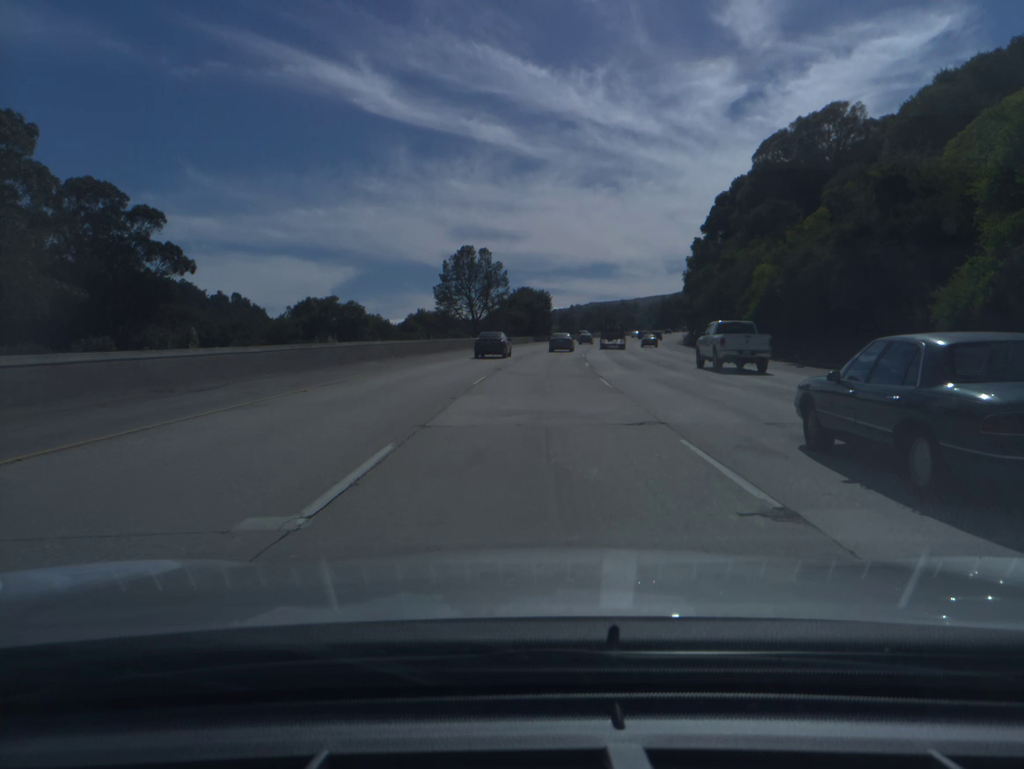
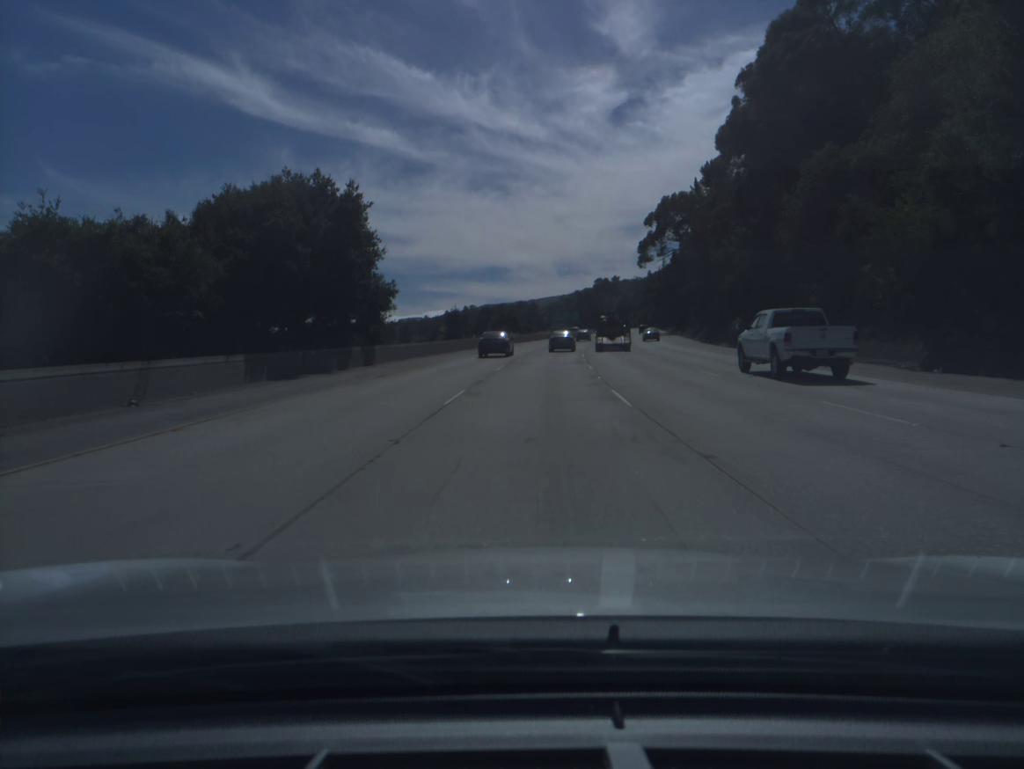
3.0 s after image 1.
(+6.3, +93.0) m; +8°
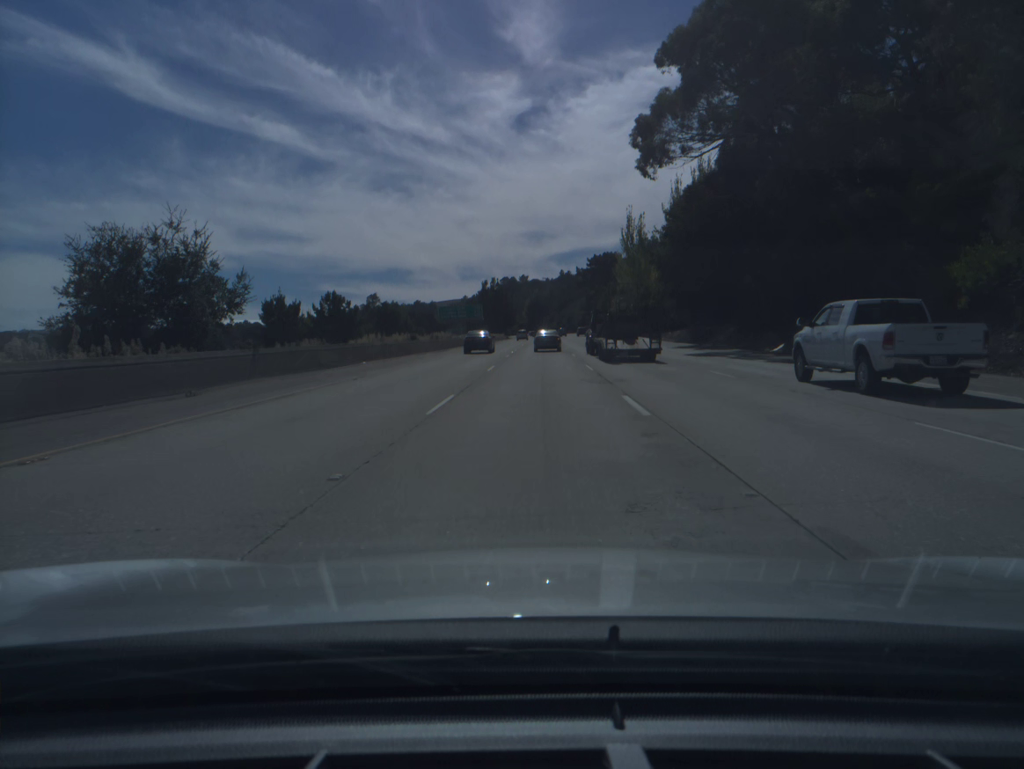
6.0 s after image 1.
(+5.7, +89.9) m; +7°
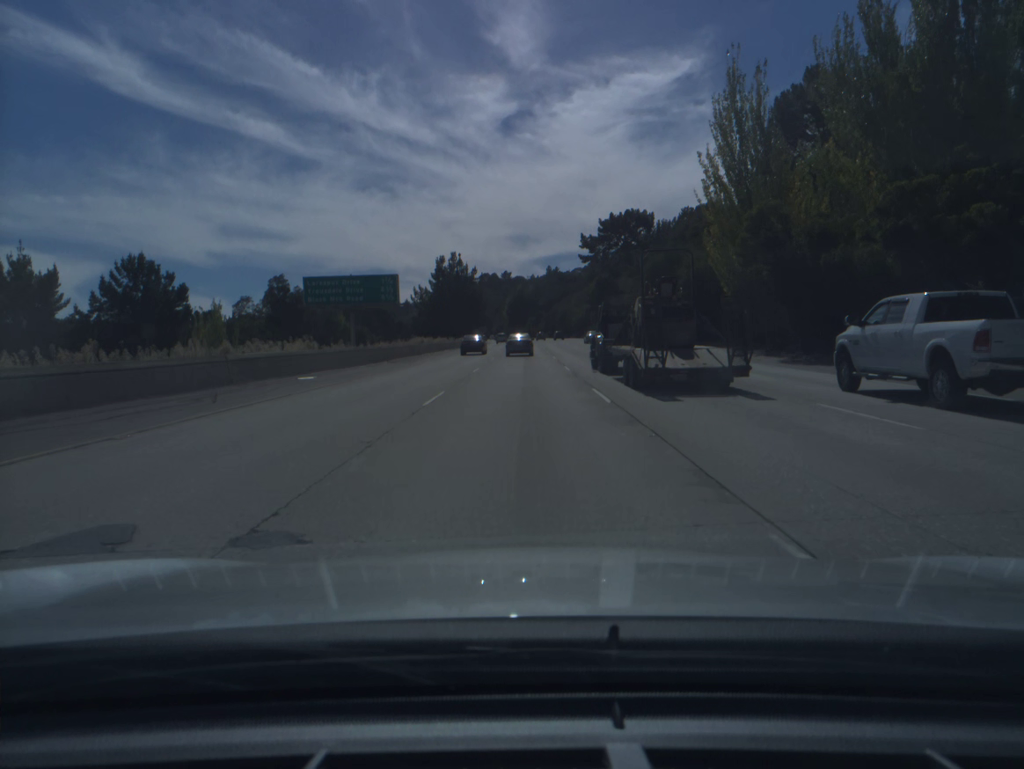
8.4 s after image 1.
(+1.5, +70.4) m; +1°
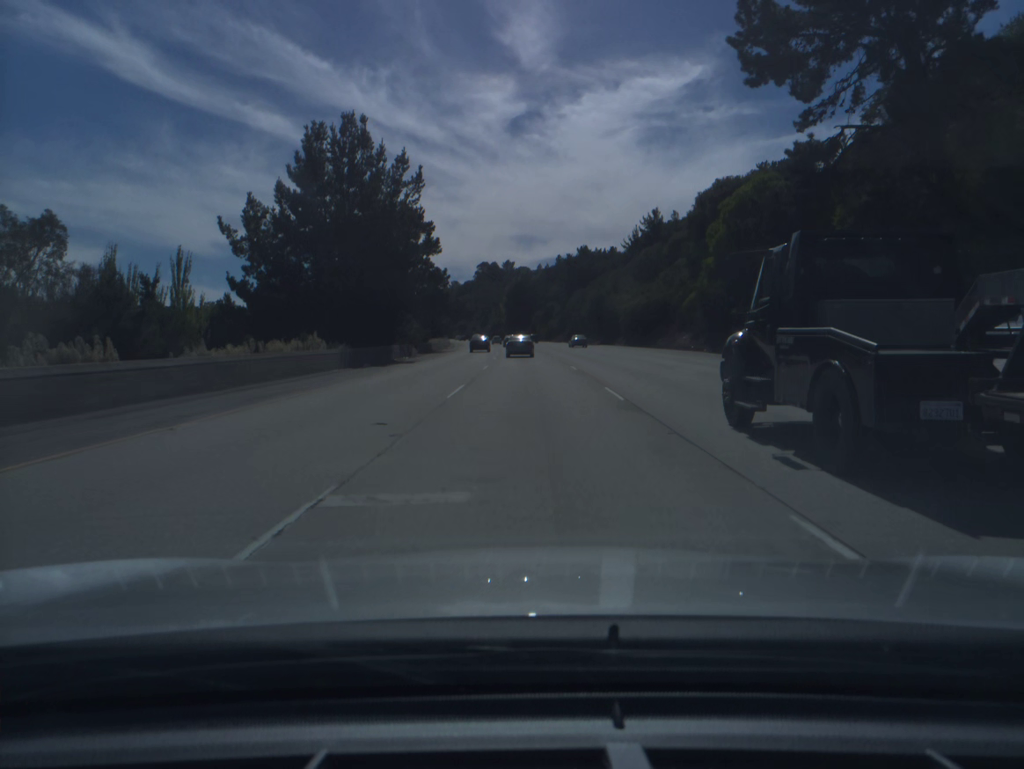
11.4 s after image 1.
(-0.4, +86.9) m; 0°
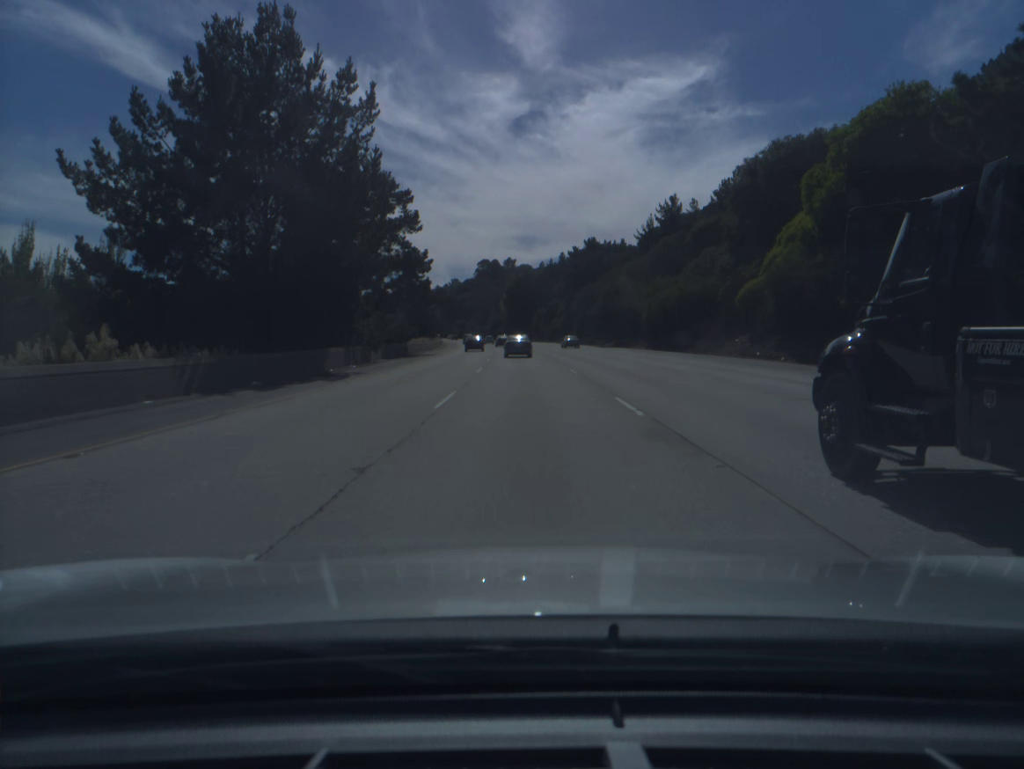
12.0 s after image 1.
(0.0, +17.2) m; 0°
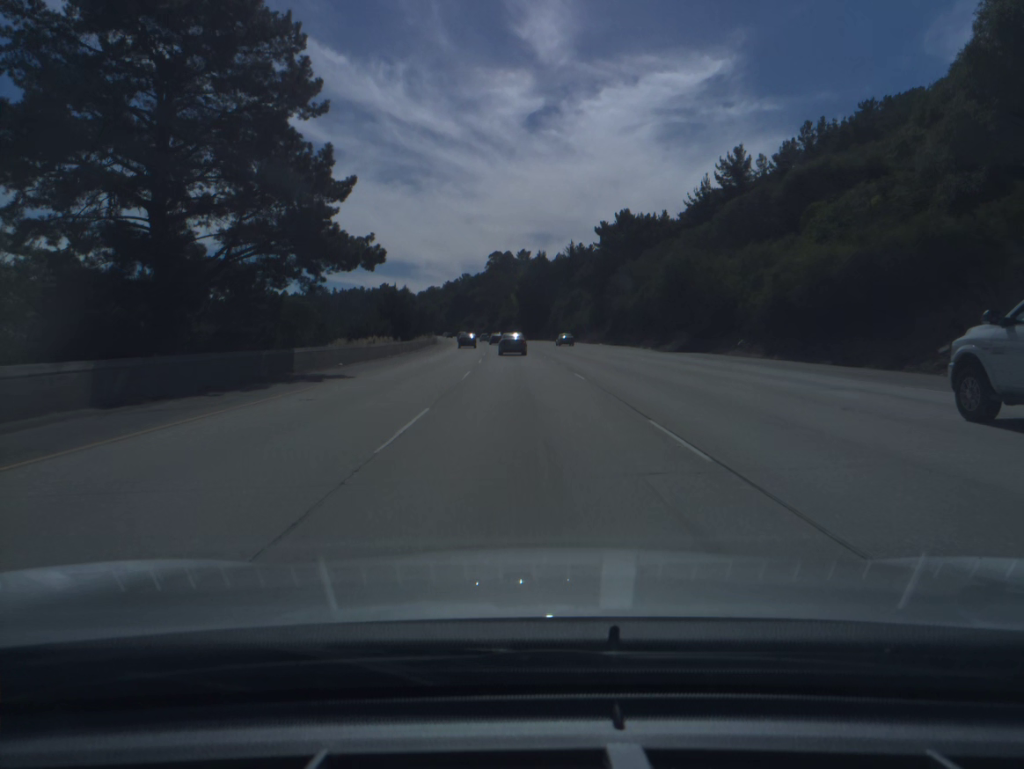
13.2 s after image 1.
(-0.2, +34.2) m; -1°
